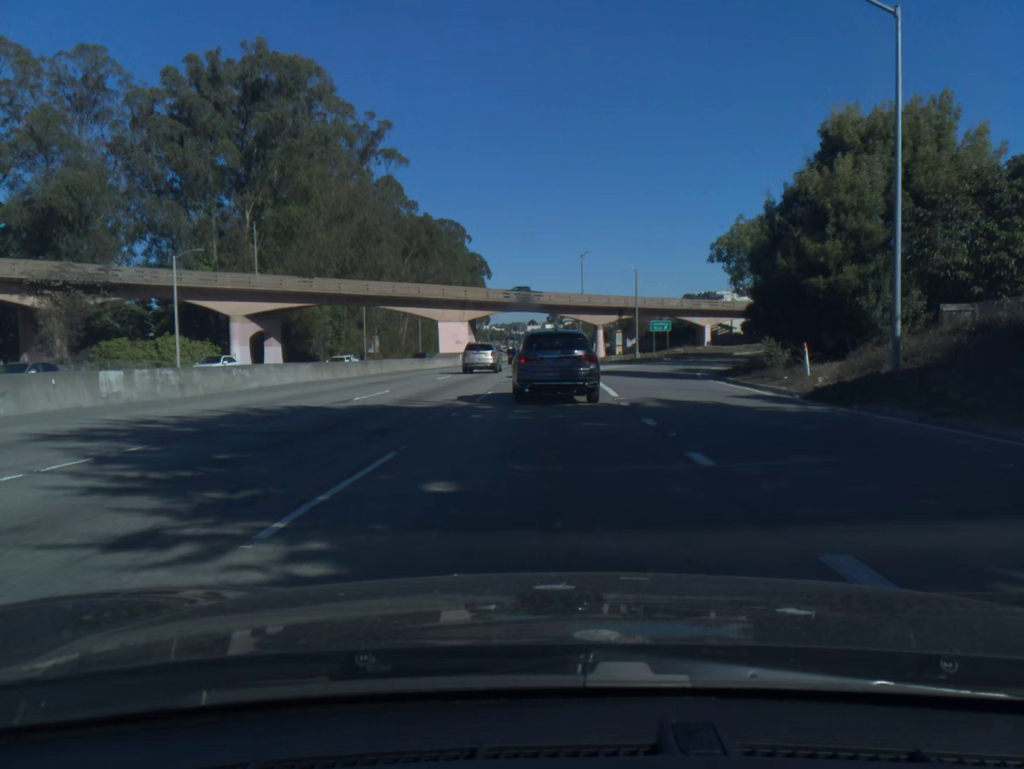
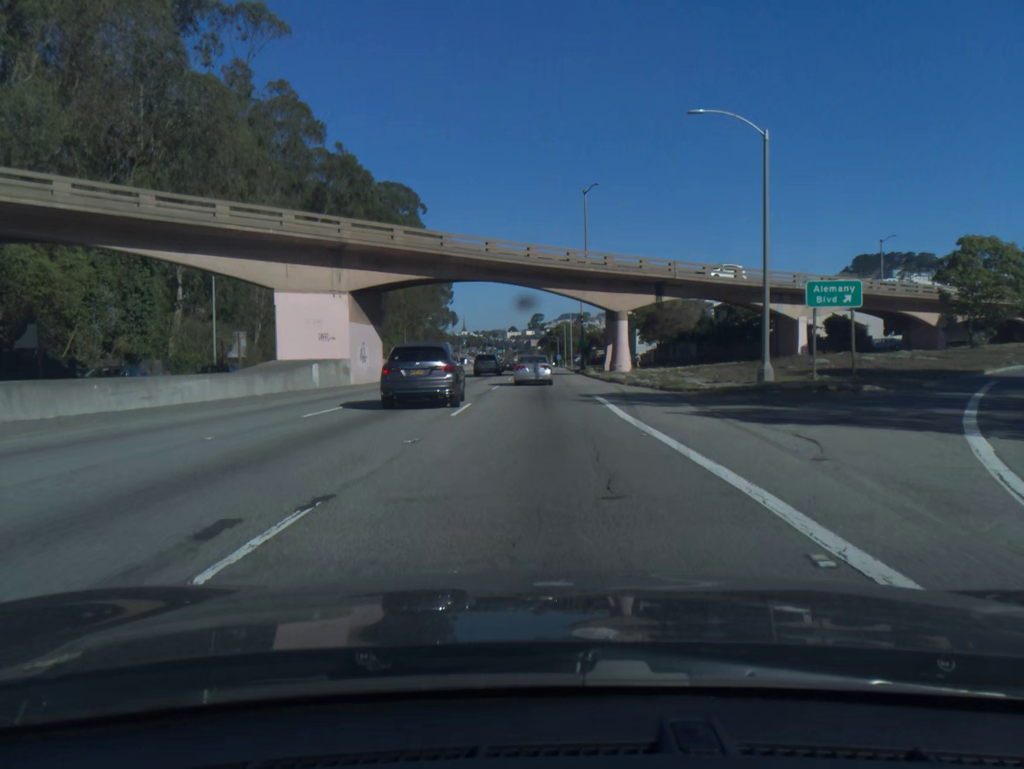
(+0.7, +47.6) m; +2°
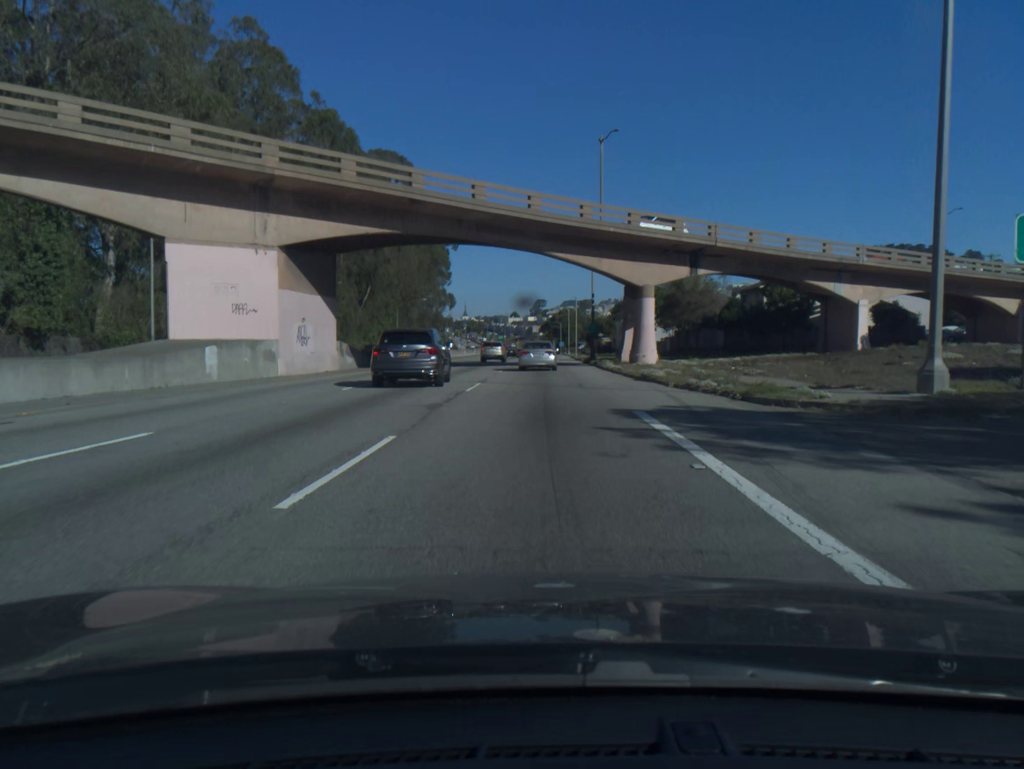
(-0.1, +11.3) m; 0°
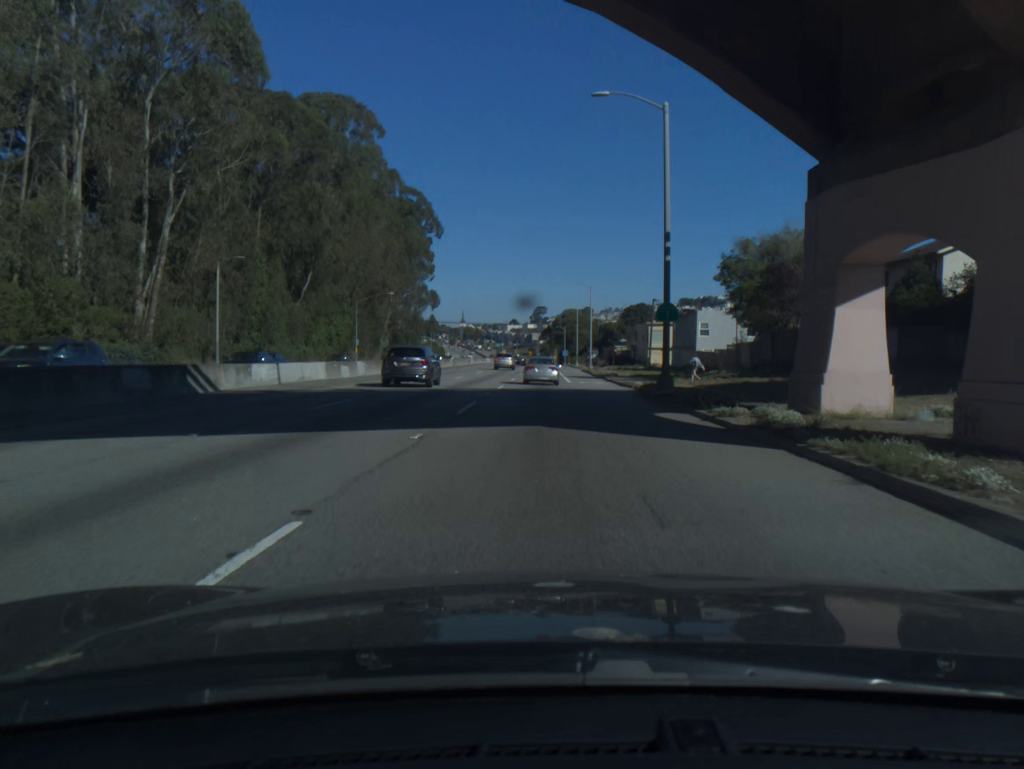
(0.0, +33.5) m; 0°
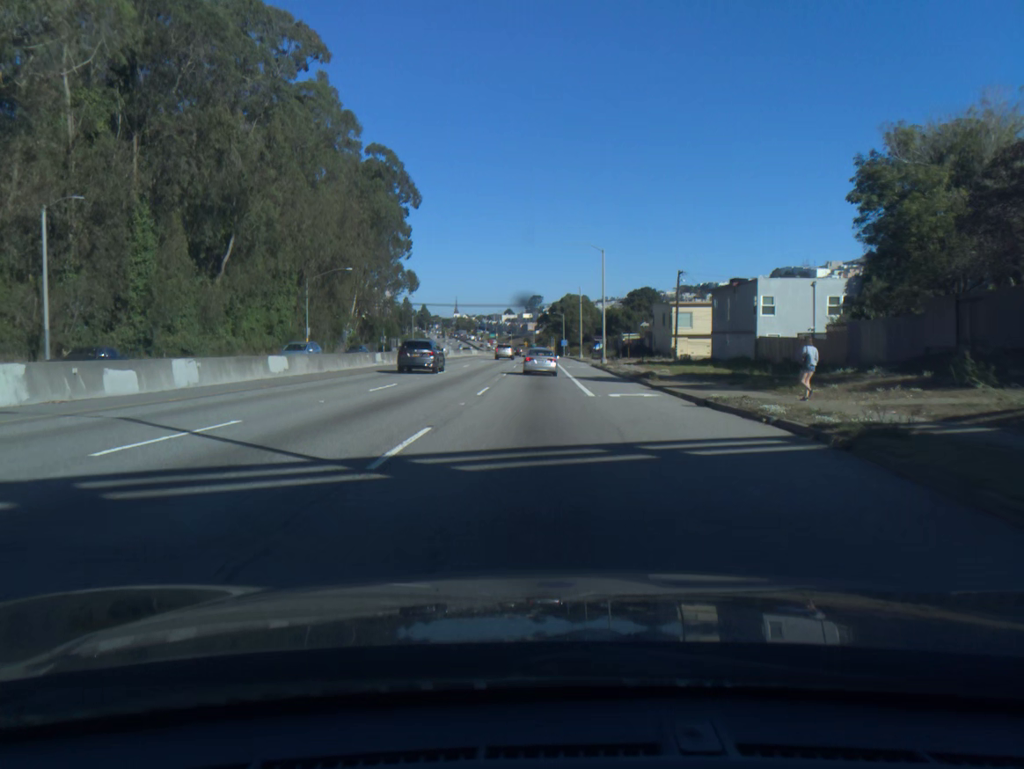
(+0.1, +22.3) m; +1°
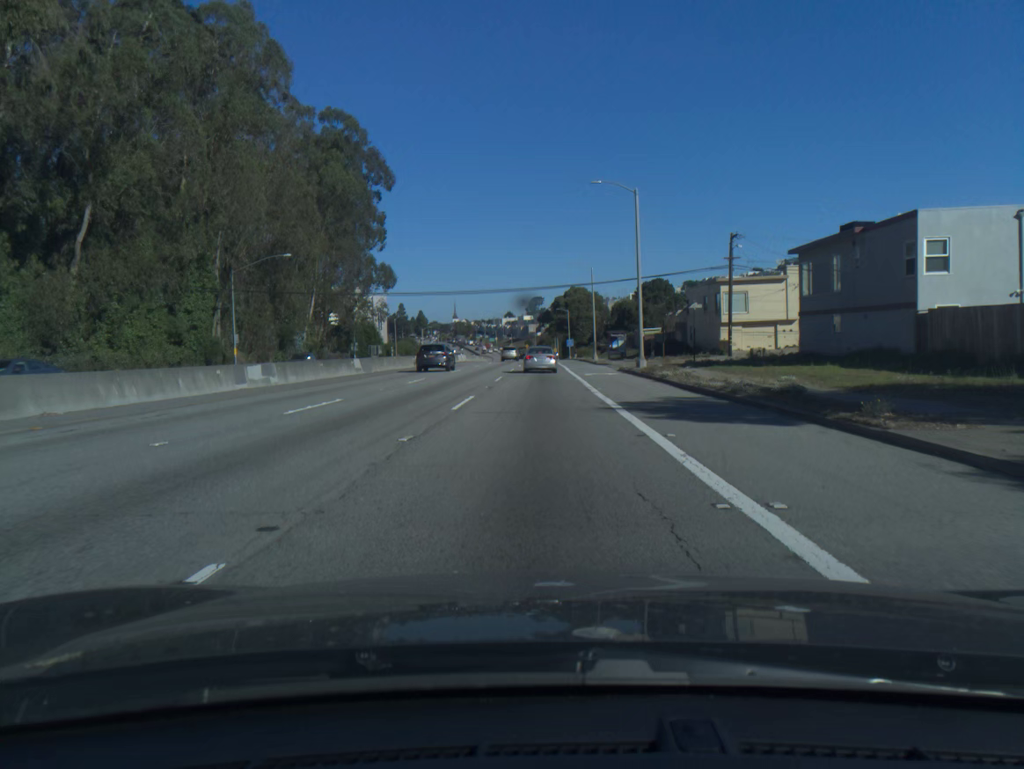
(0.0, +22.6) m; 0°
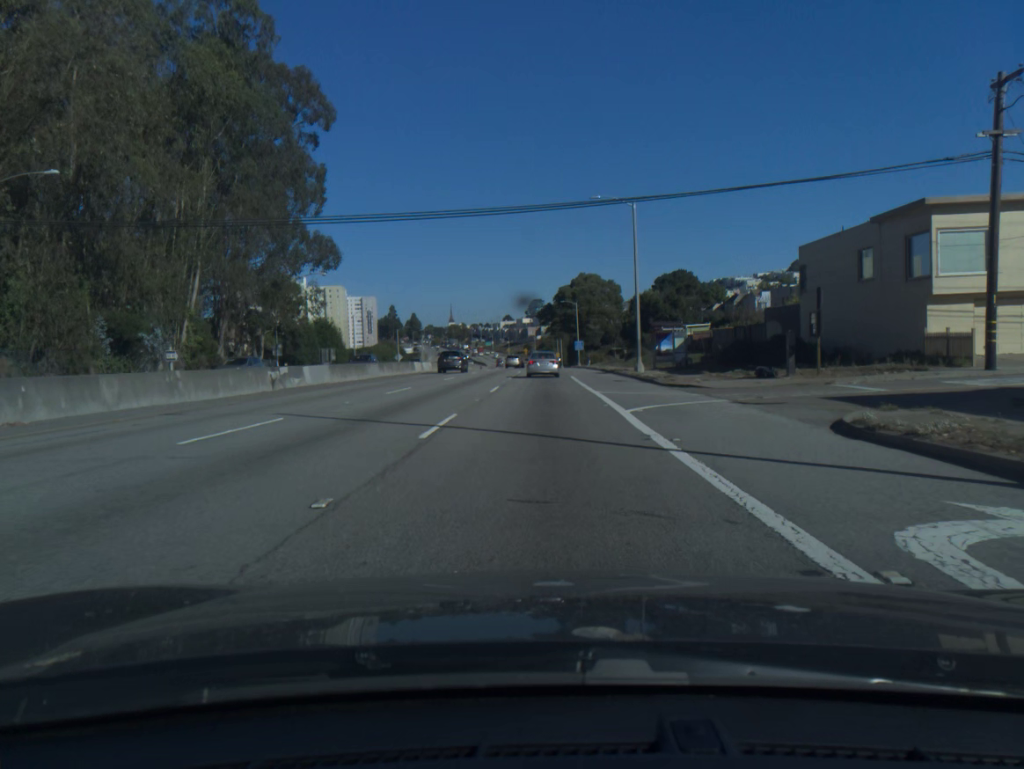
(-0.1, +34.2) m; 0°
